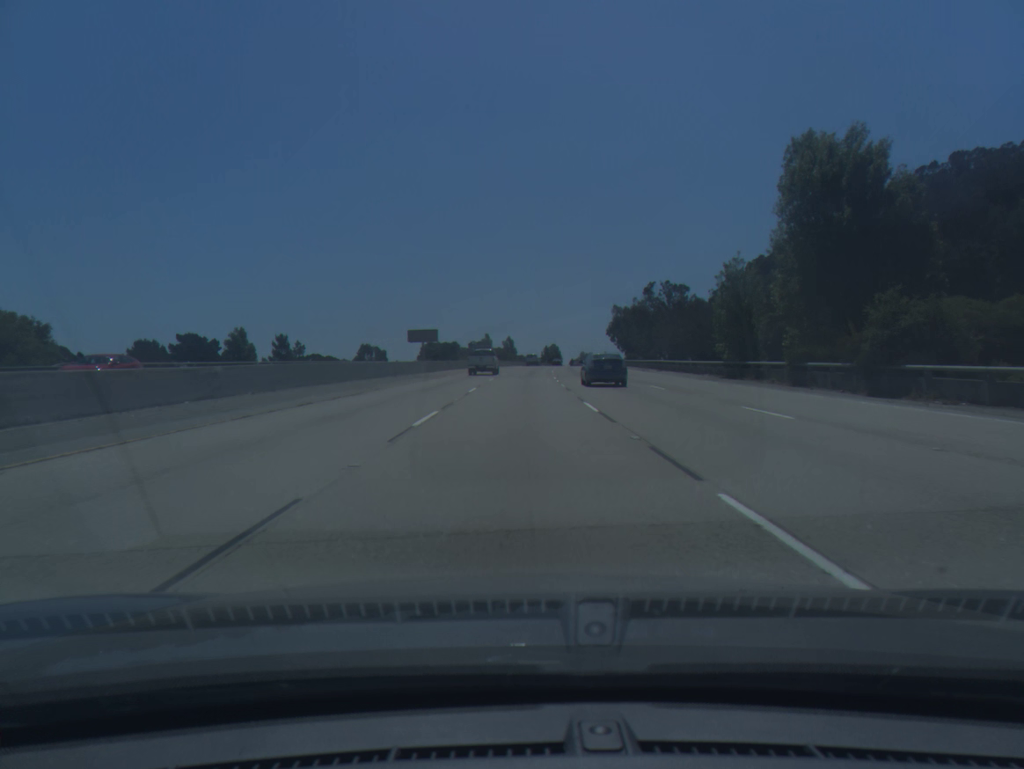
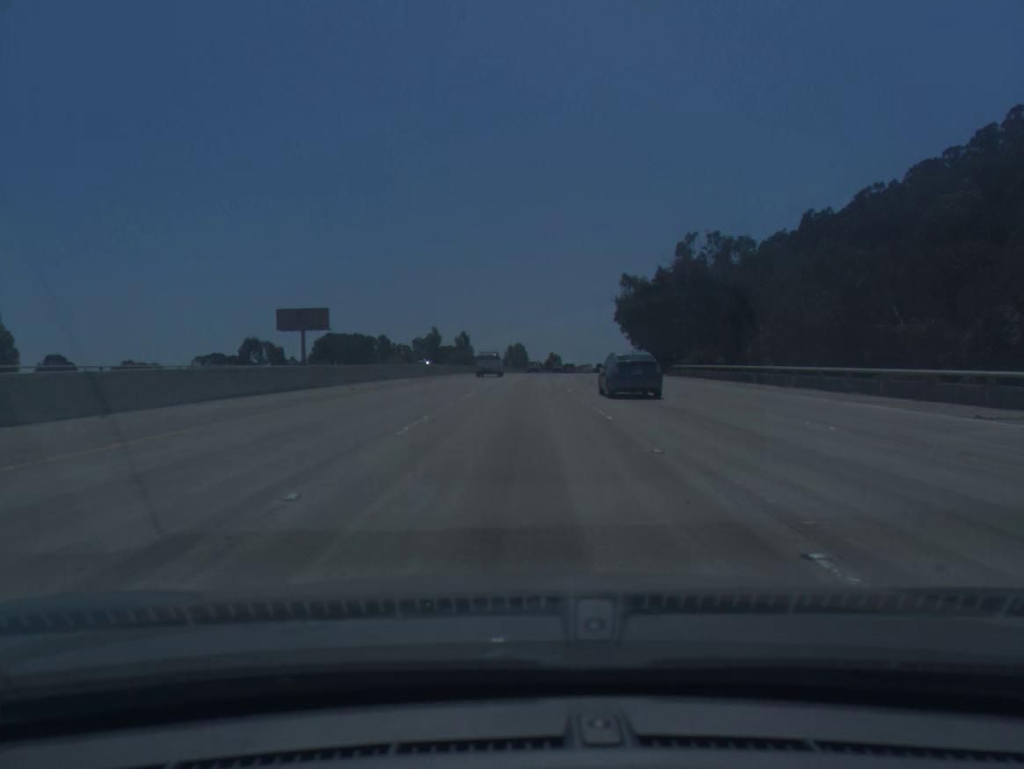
(+1.0, +74.3) m; +2°
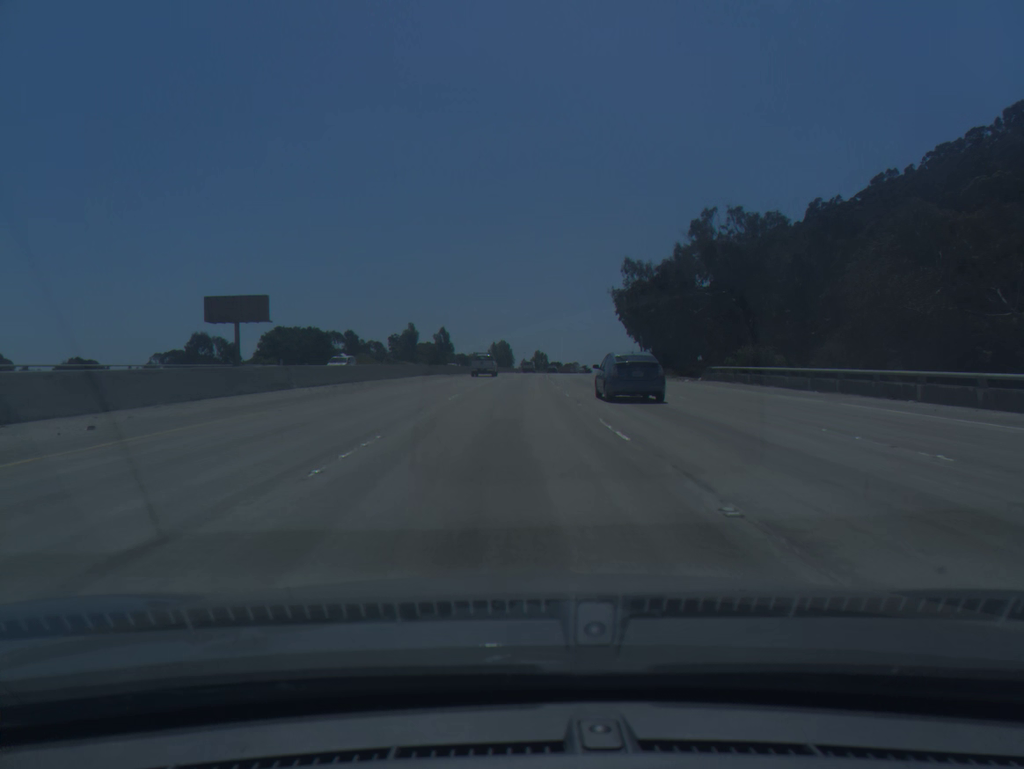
(+0.2, +18.6) m; +1°
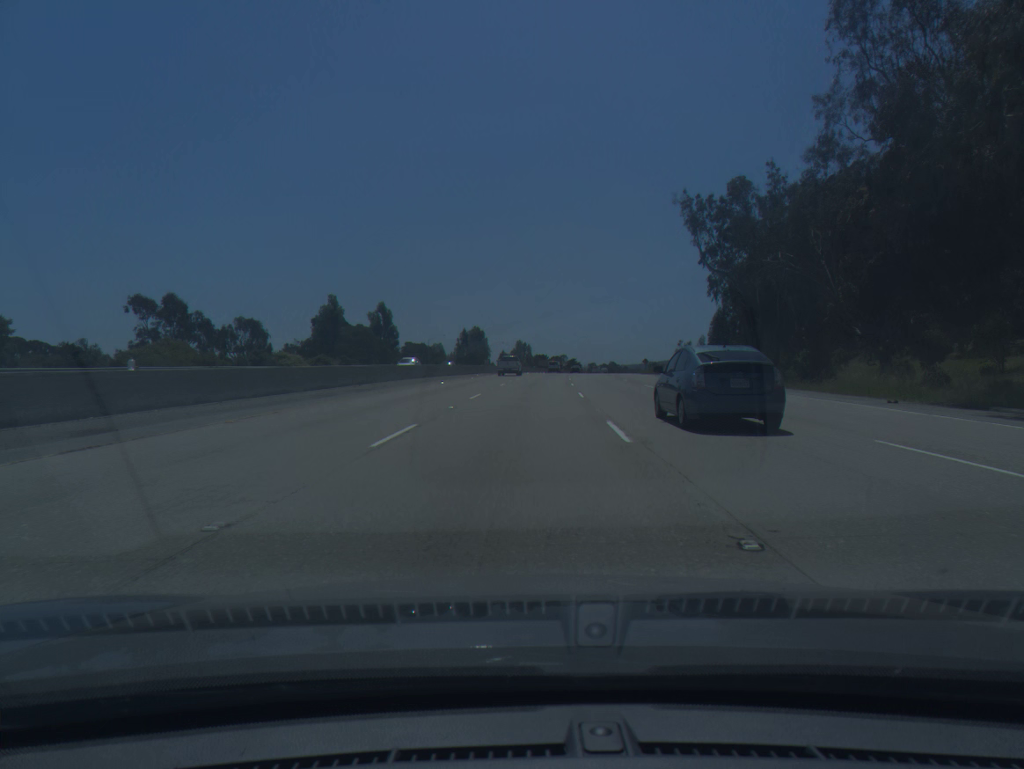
(+1.4, +74.5) m; +1°
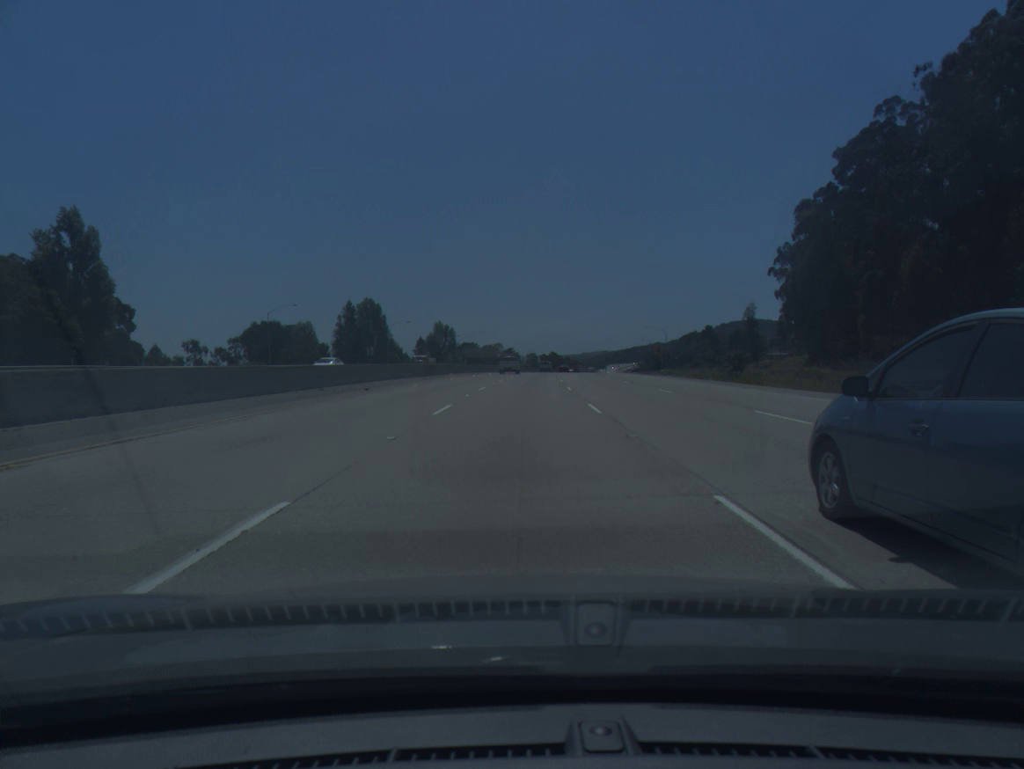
(+4.8, +93.5) m; +5°
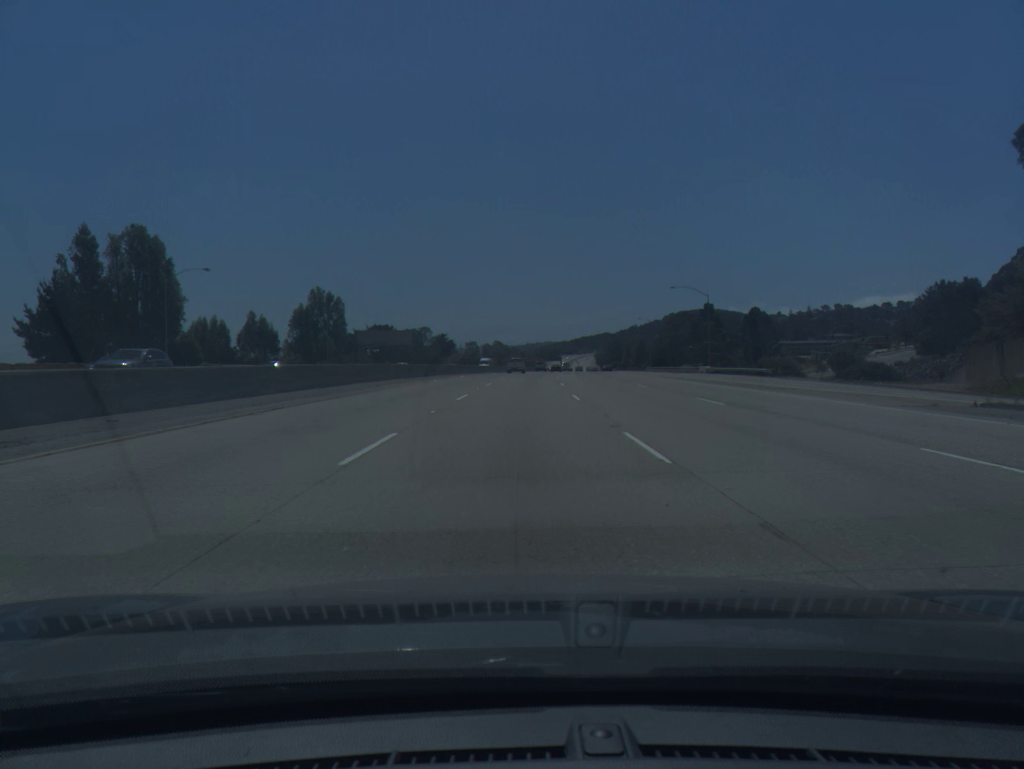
(+3.3, +93.7) m; +4°
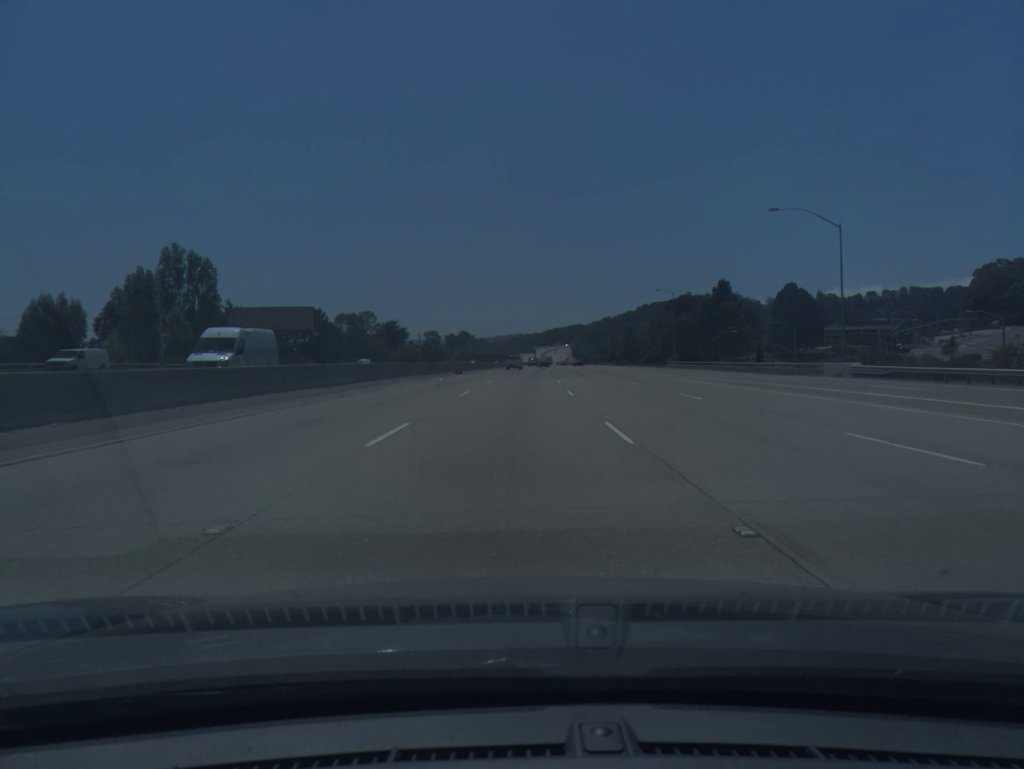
(+1.3, +55.0) m; +2°
